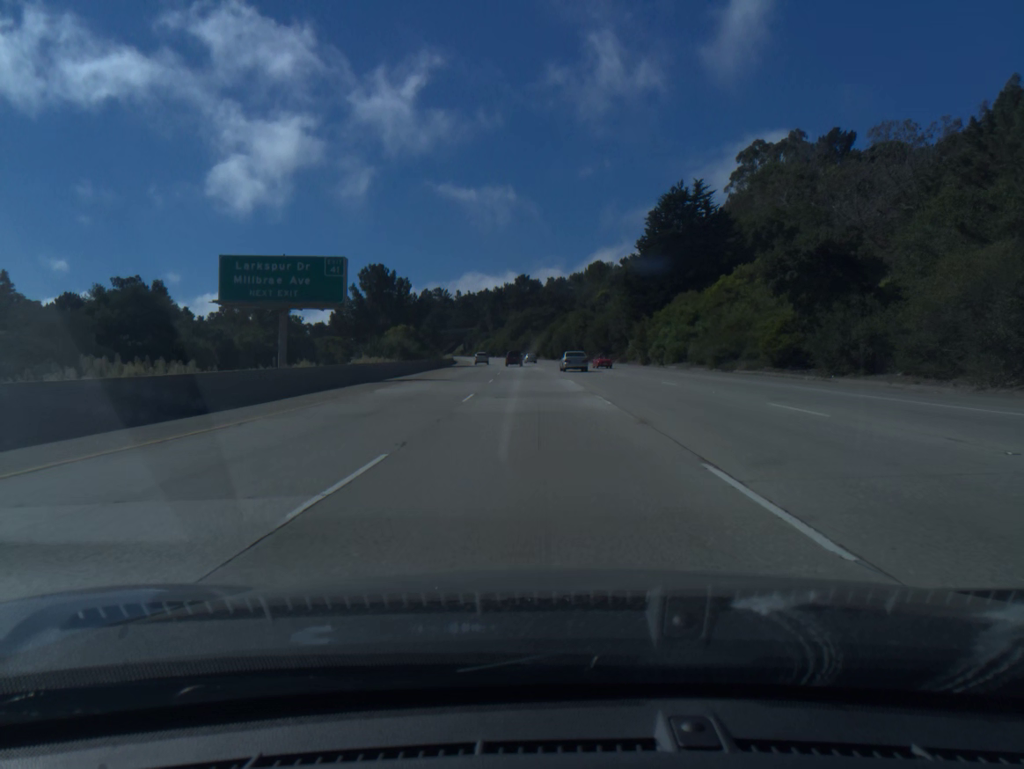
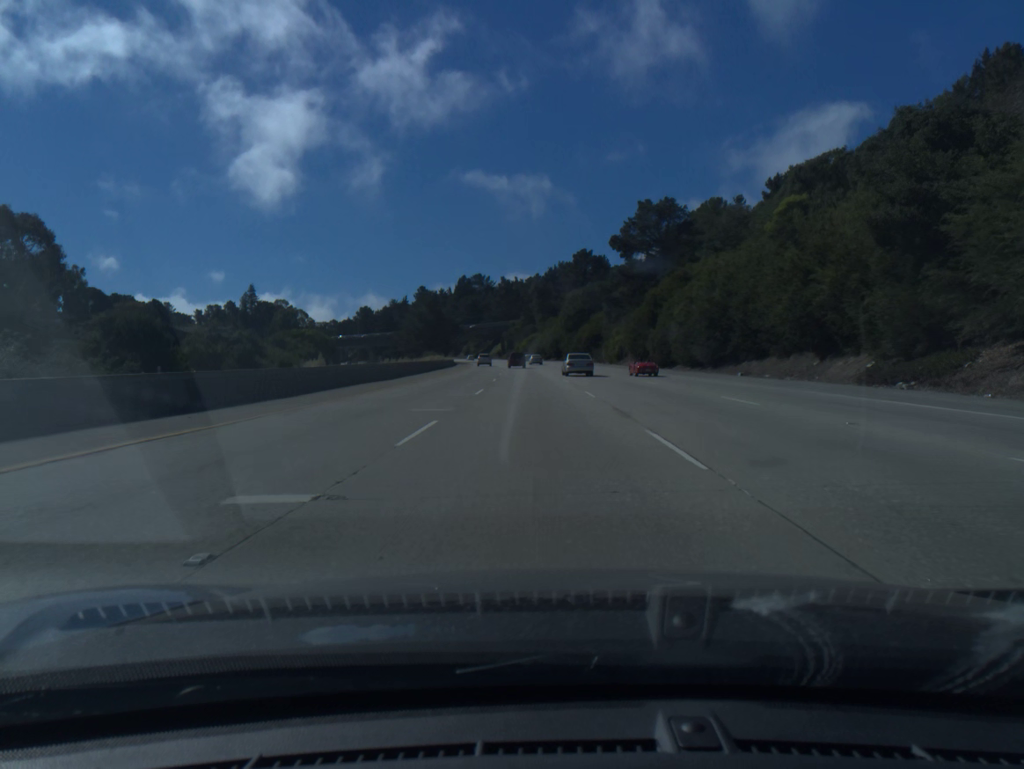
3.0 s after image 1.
(-3.5, +97.8) m; -4°
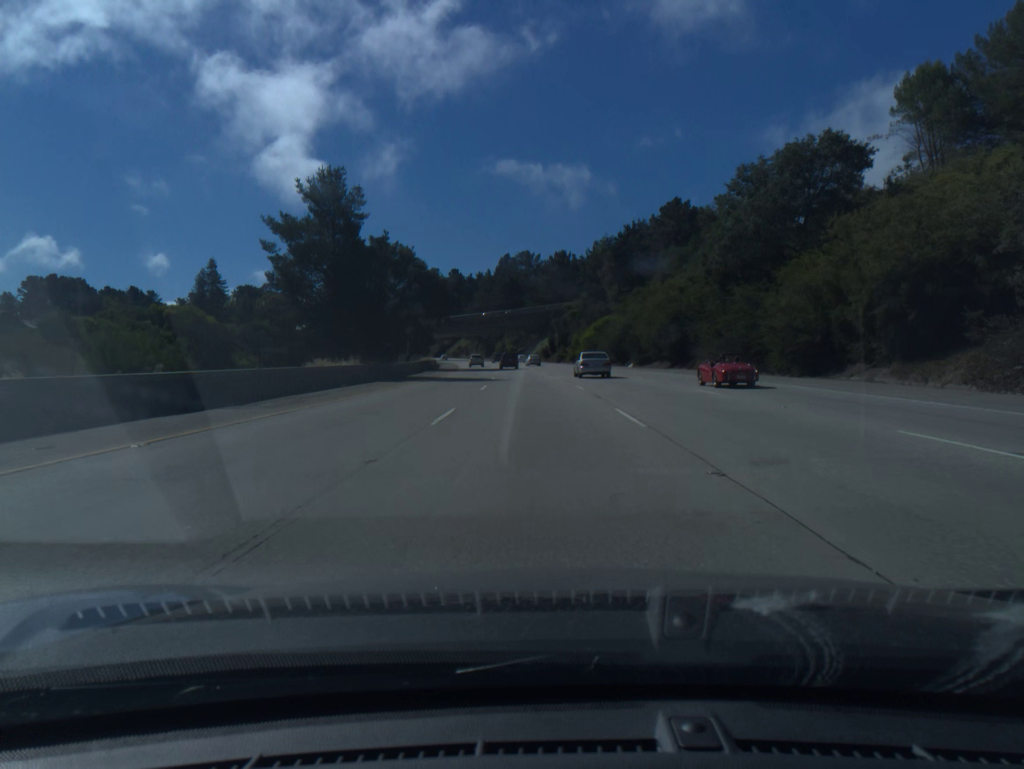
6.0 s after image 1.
(-3.5, +97.8) m; -4°
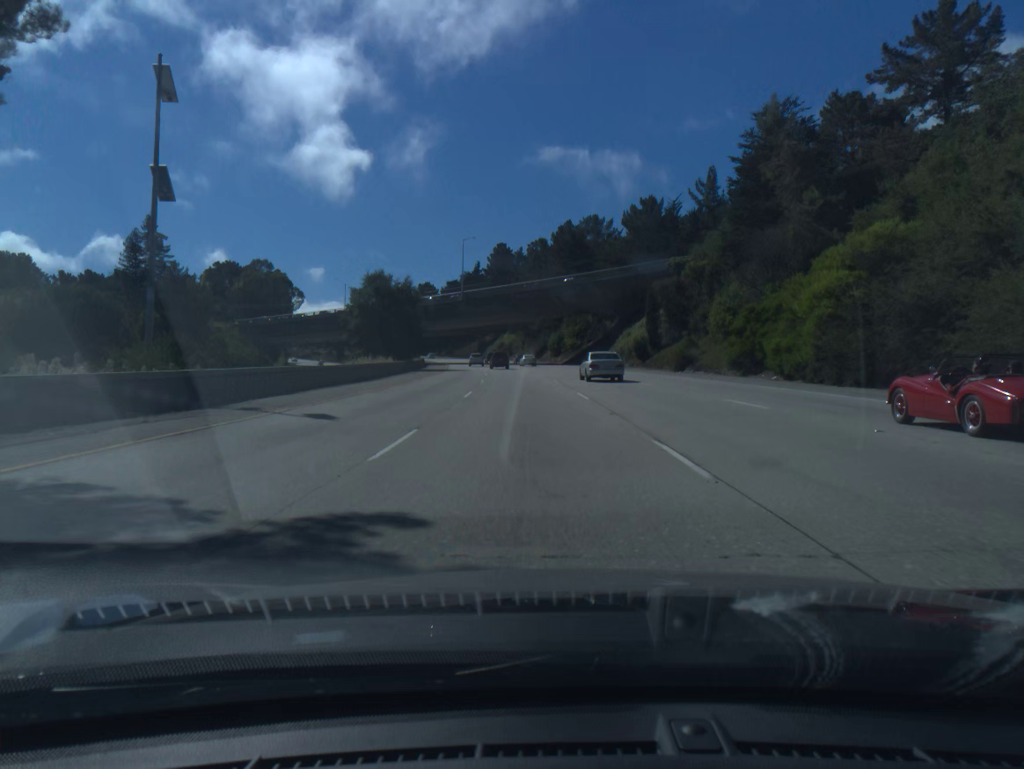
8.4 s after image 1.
(-2.7, +78.3) m; -4°
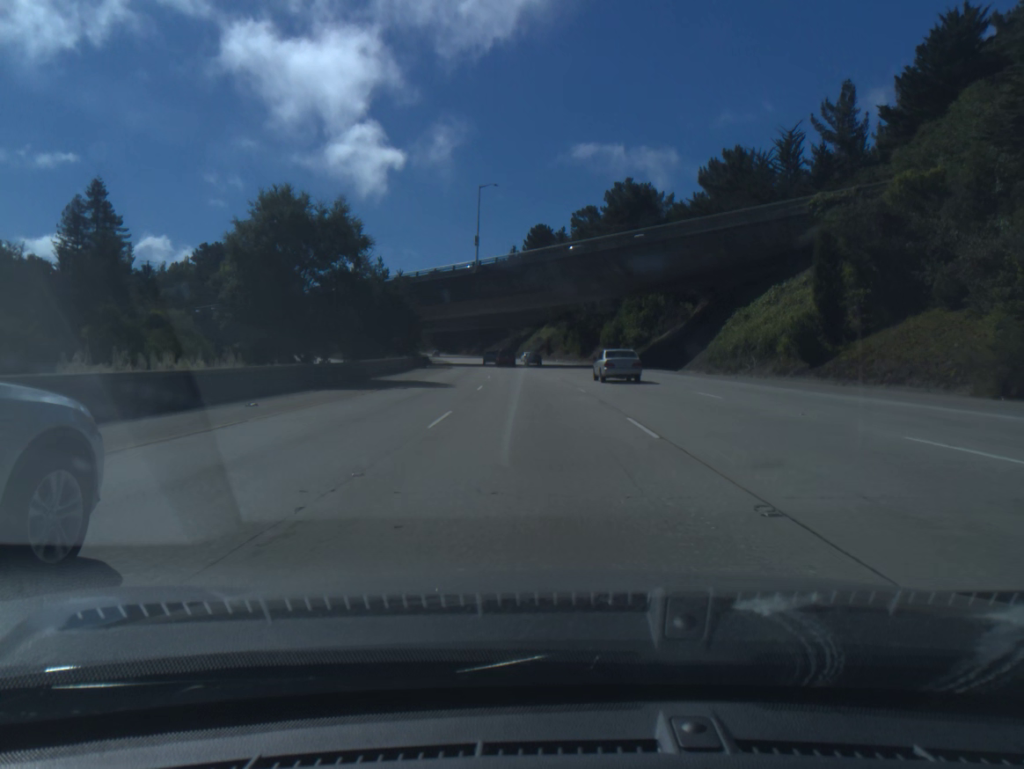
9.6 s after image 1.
(-1.1, +39.3) m; -3°
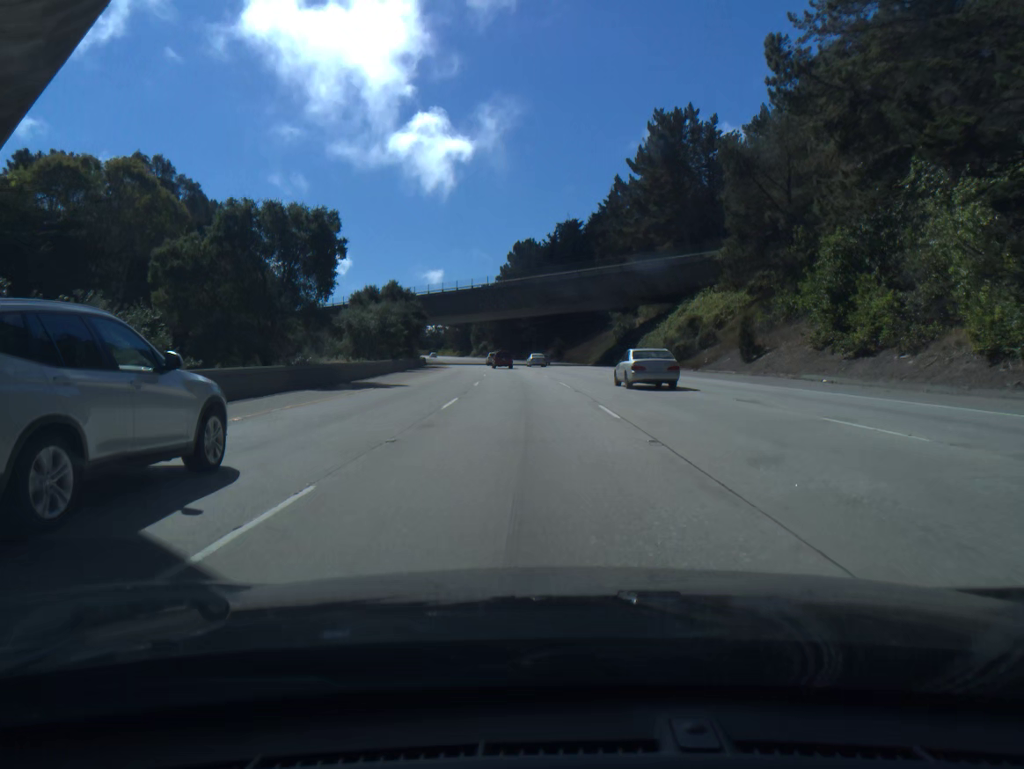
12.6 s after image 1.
(-5.1, +98.1) m; -6°
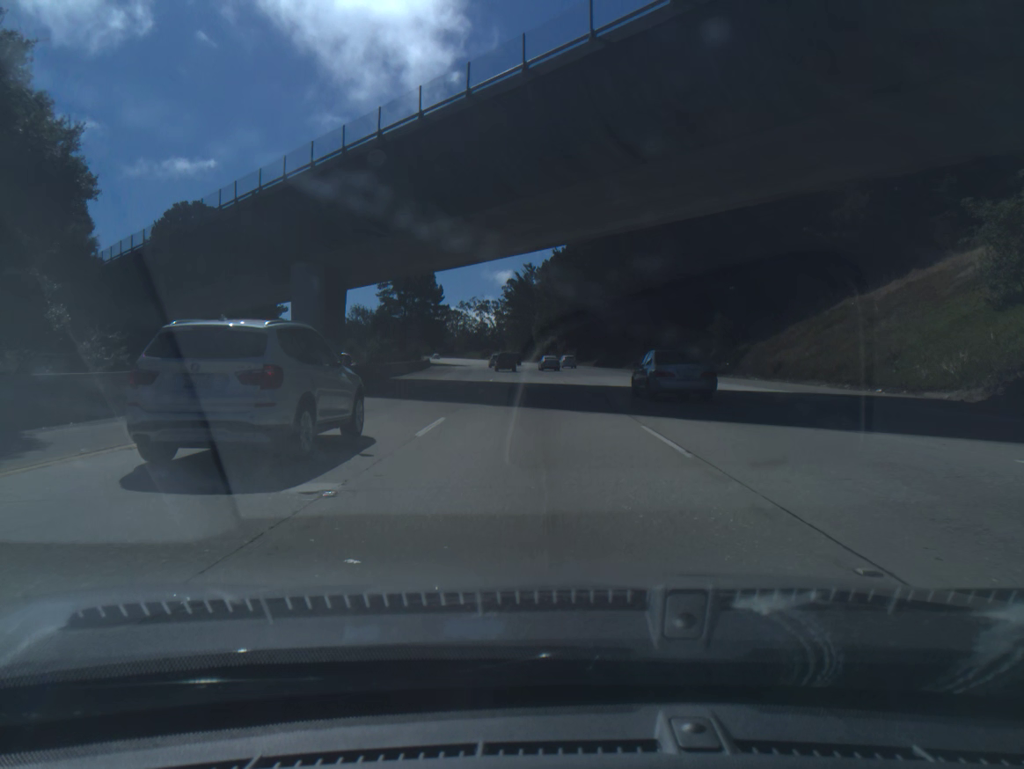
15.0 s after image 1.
(-4.1, +78.1) m; -6°
